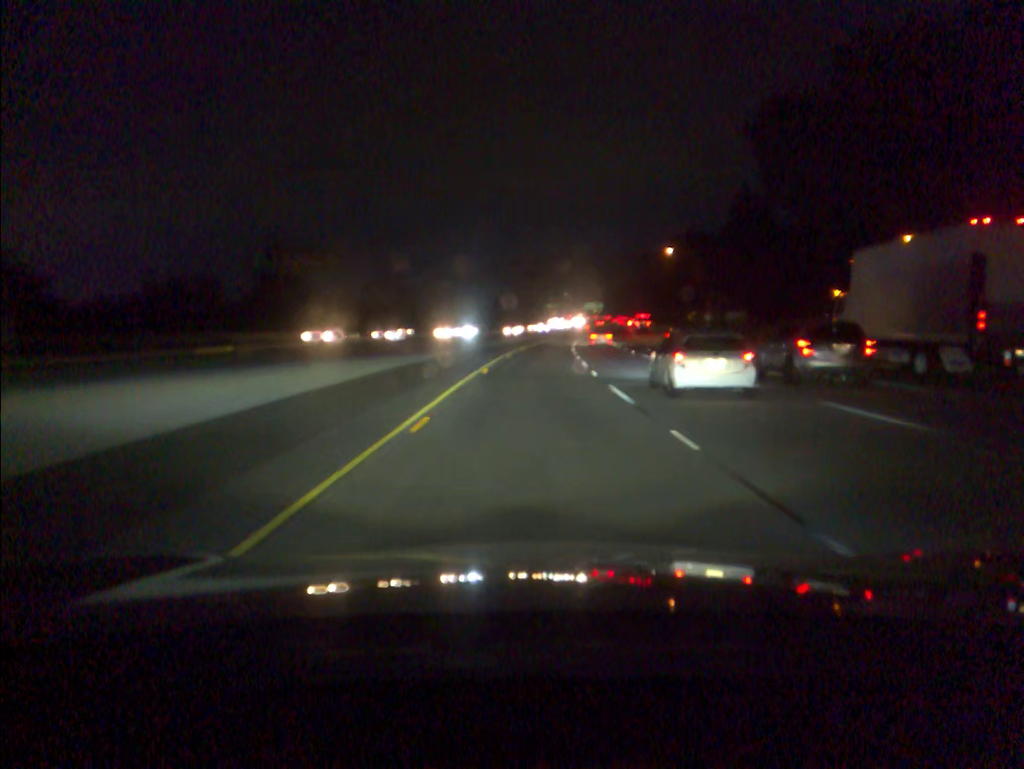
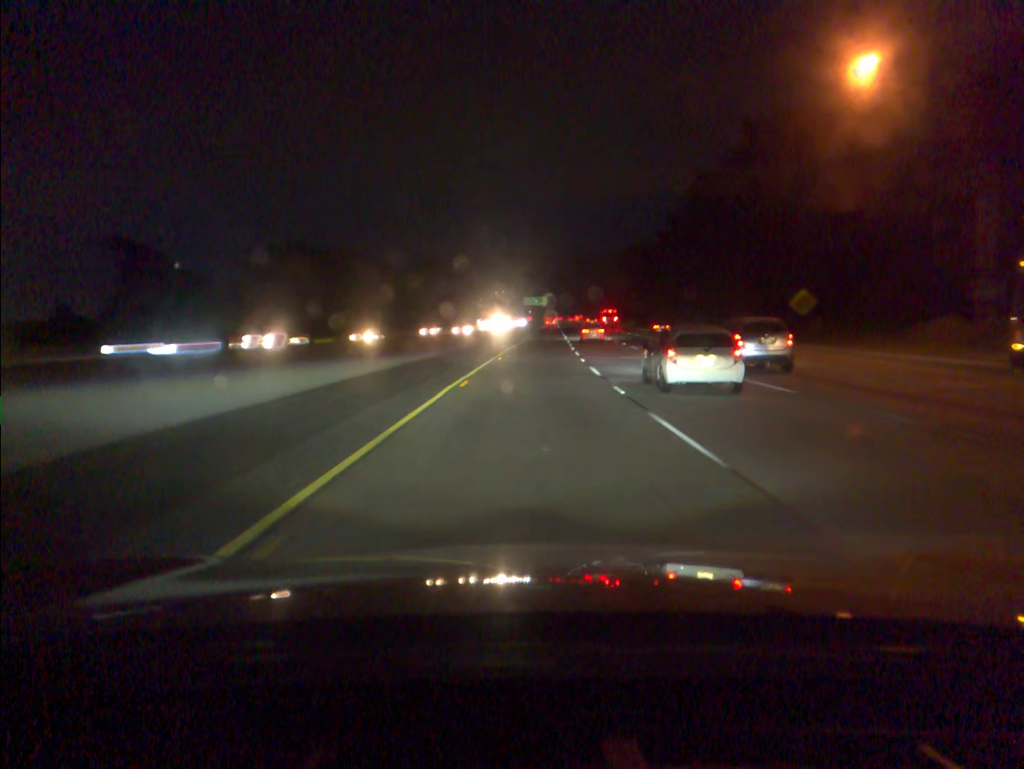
(+3.7, +79.8) m; +5°
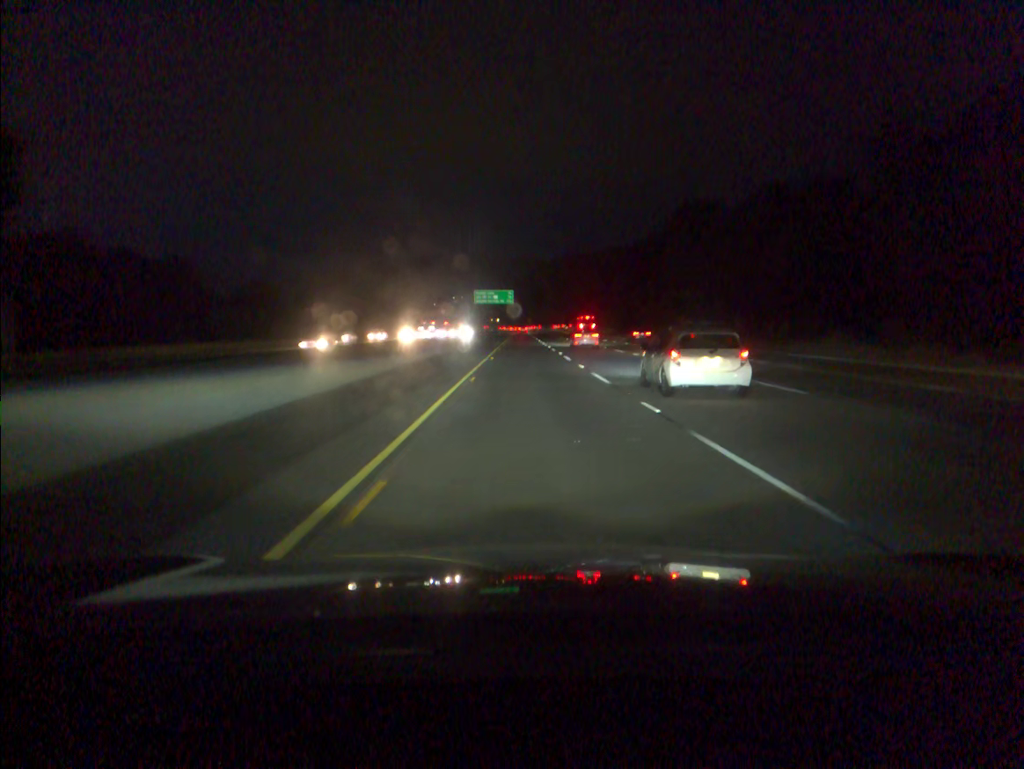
(+3.2, +100.2) m; +3°
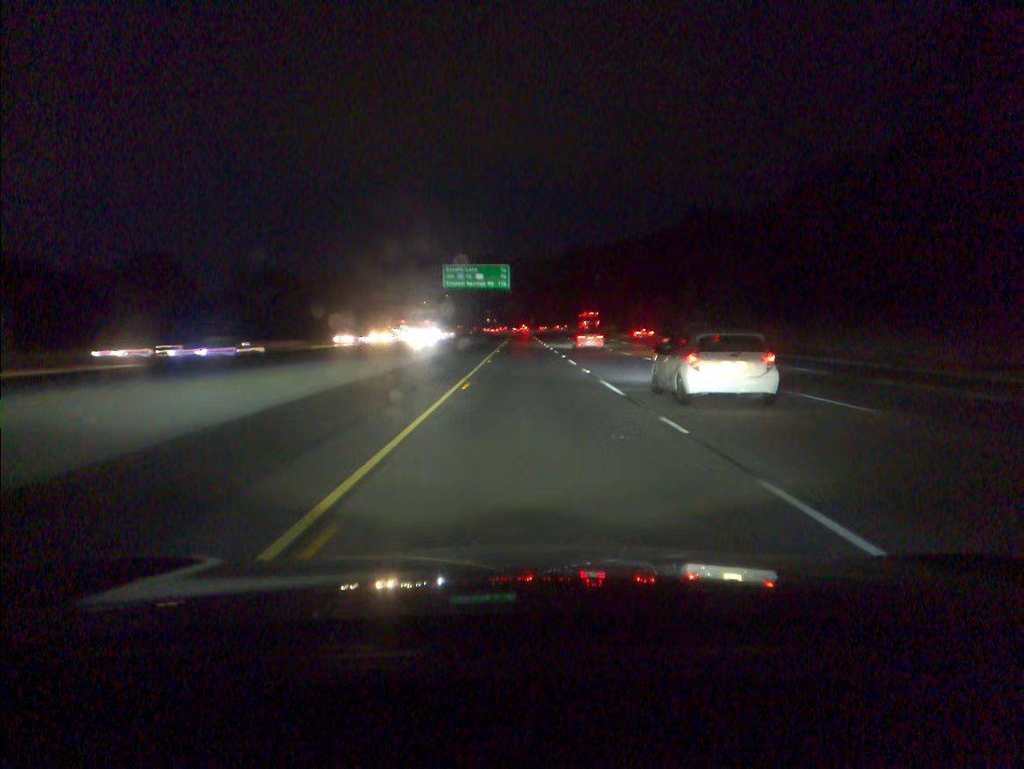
(-0.1, +60.2) m; 0°
